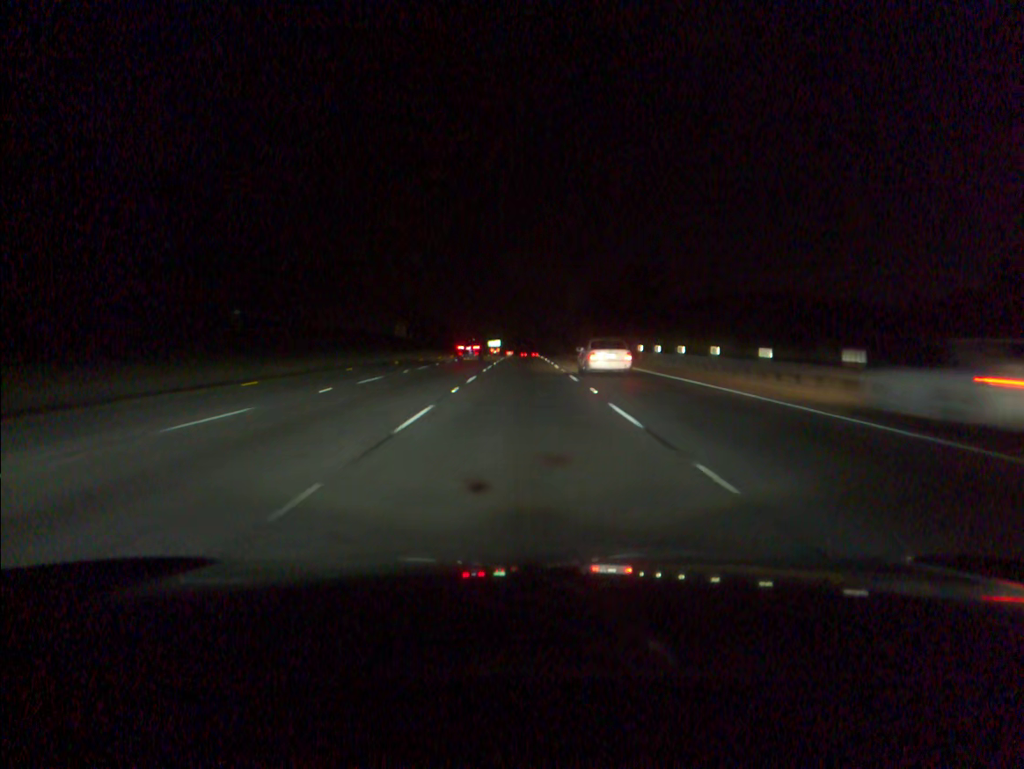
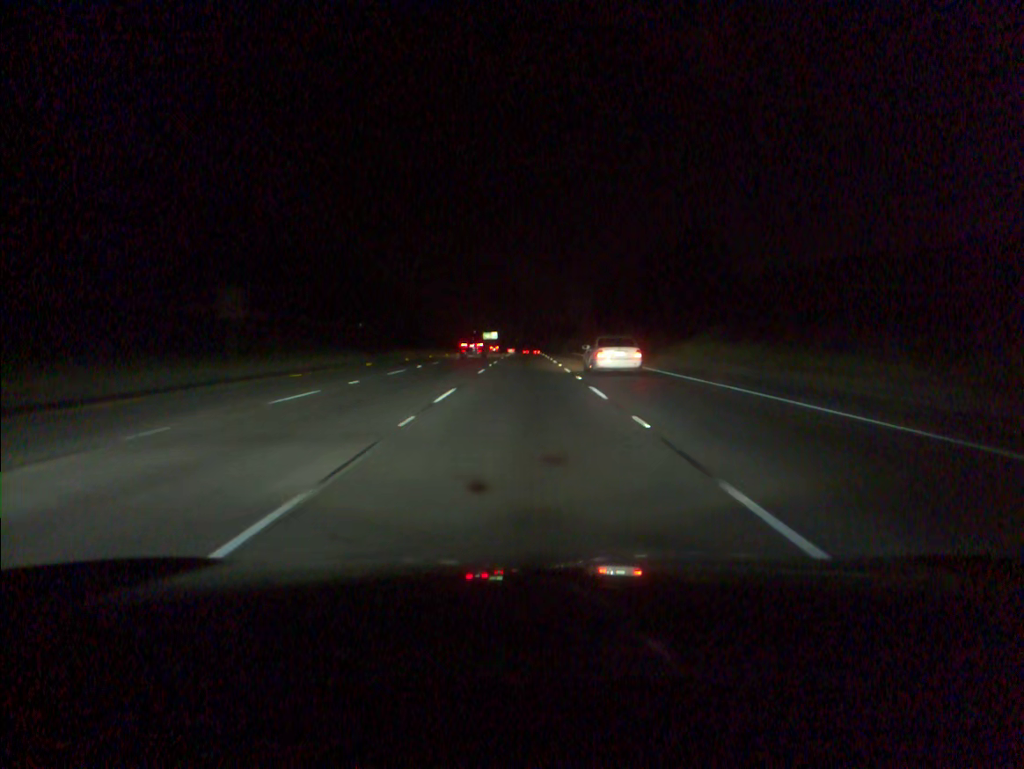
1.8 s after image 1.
(0.0, +53.3) m; 0°
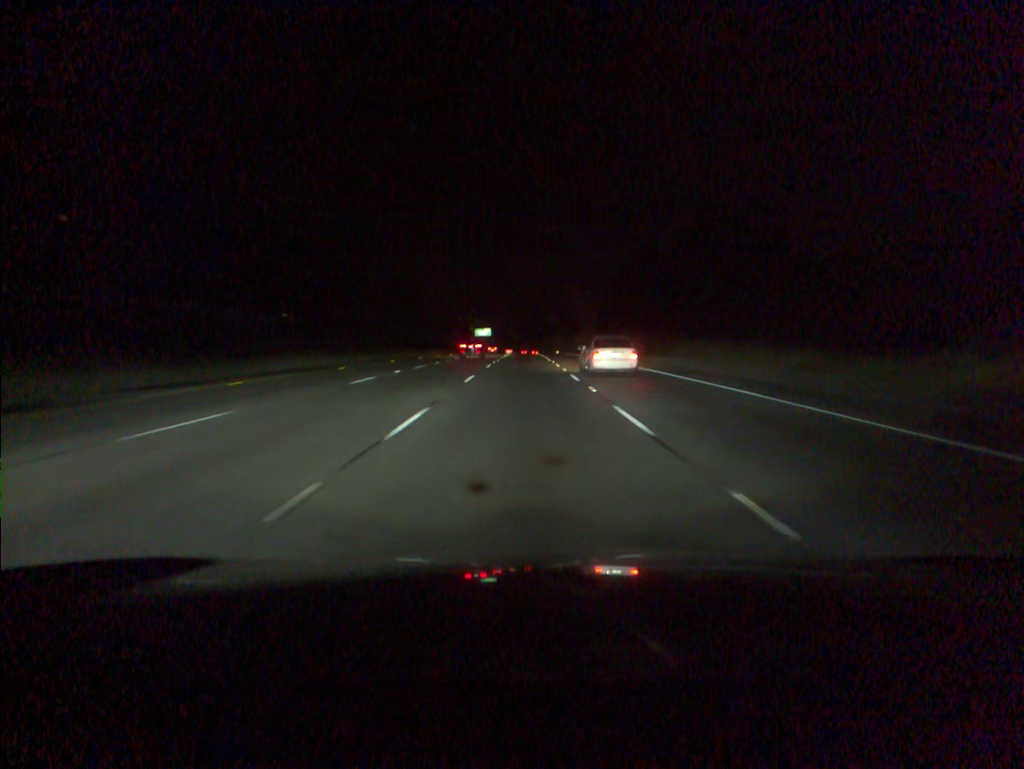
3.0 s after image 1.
(0.0, +35.5) m; 0°
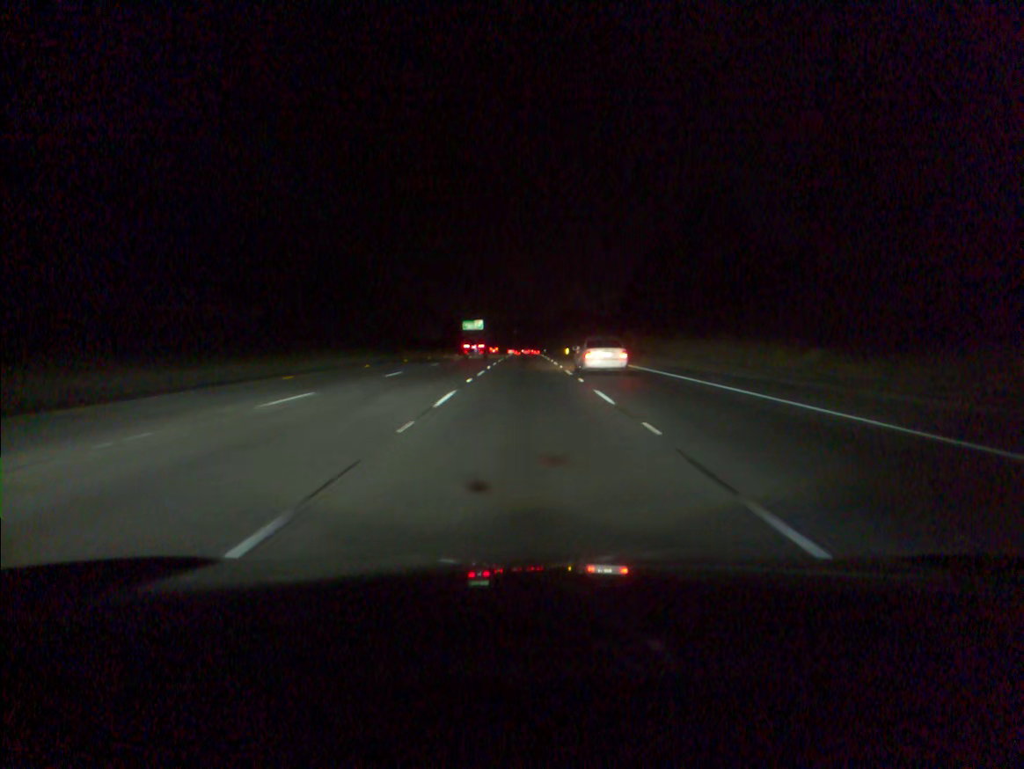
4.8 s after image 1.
(-0.1, +53.1) m; 0°
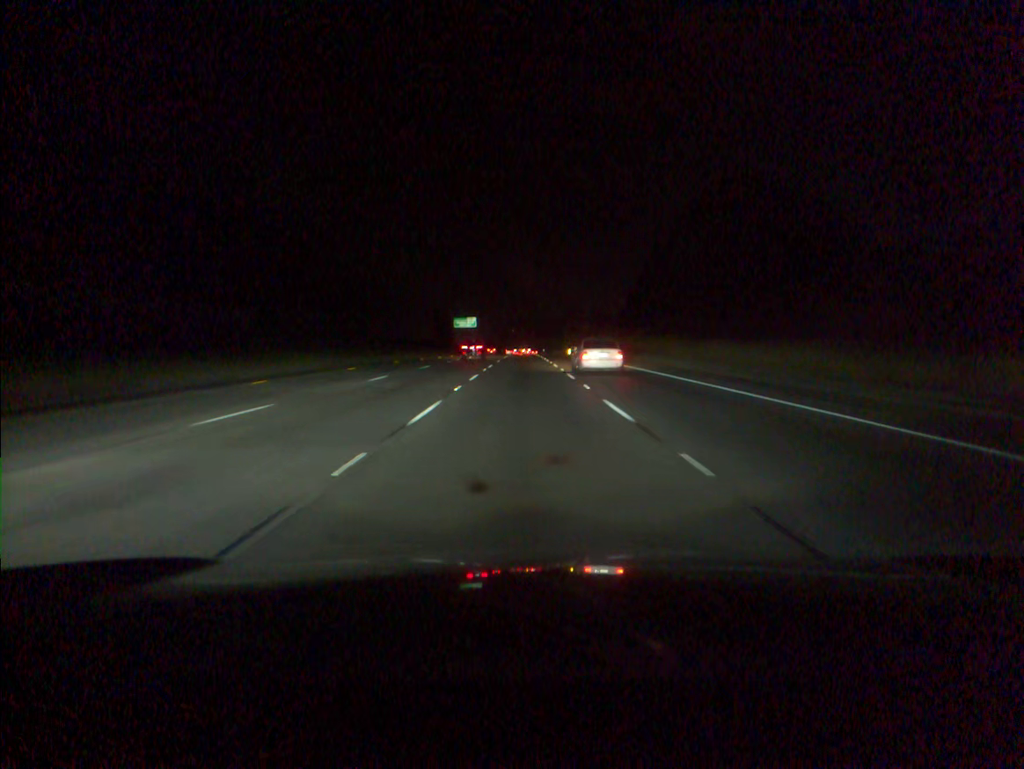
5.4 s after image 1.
(0.0, +17.7) m; 0°
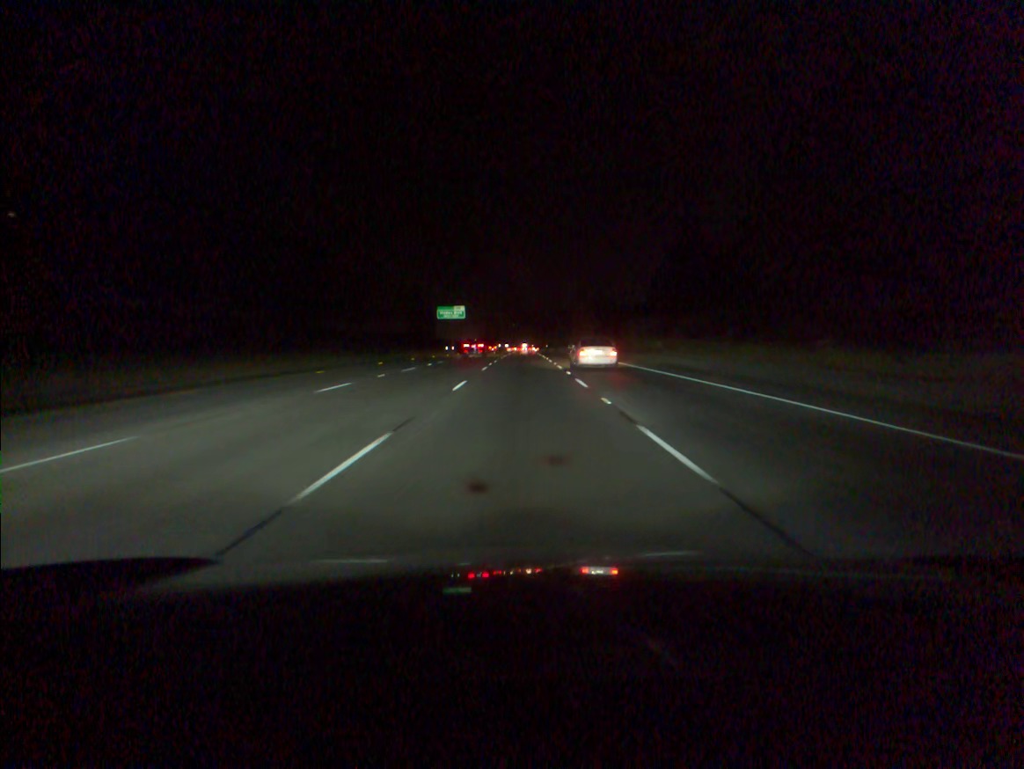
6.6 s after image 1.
(0.0, +35.4) m; 0°
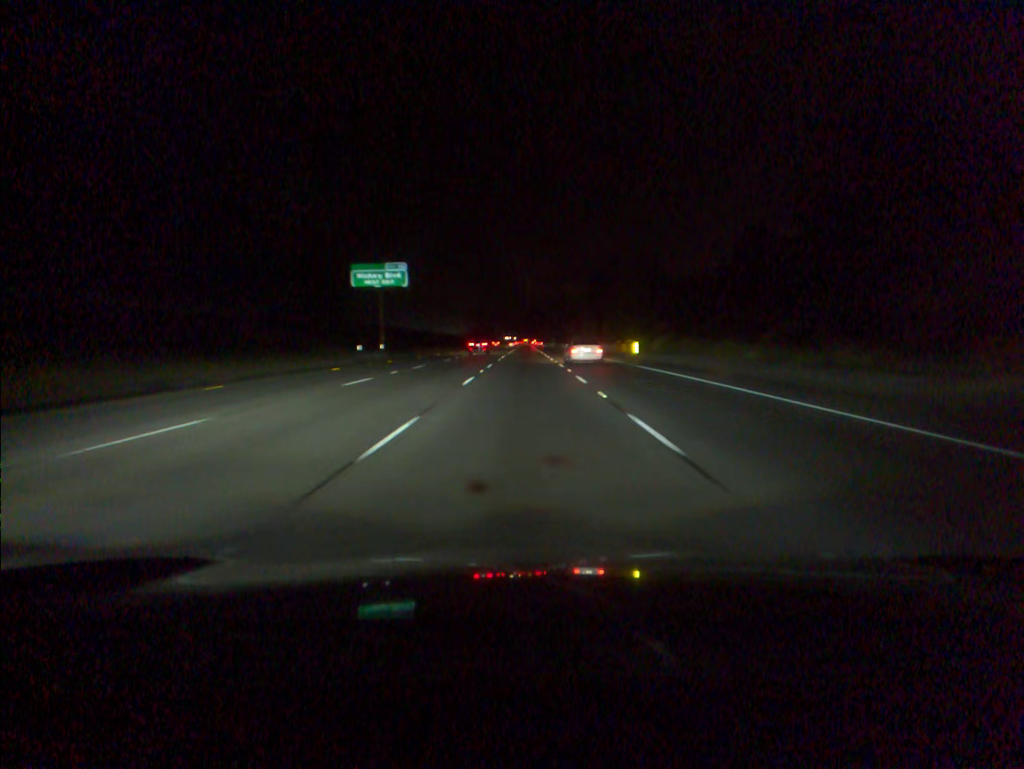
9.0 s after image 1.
(0.0, +70.7) m; 0°
